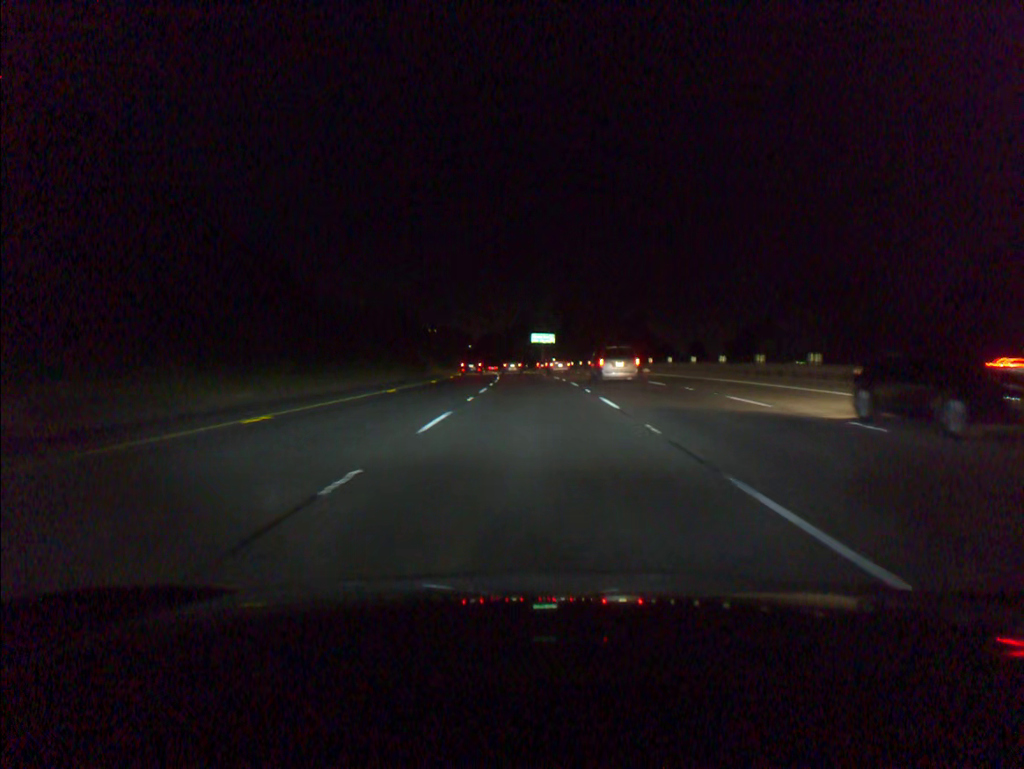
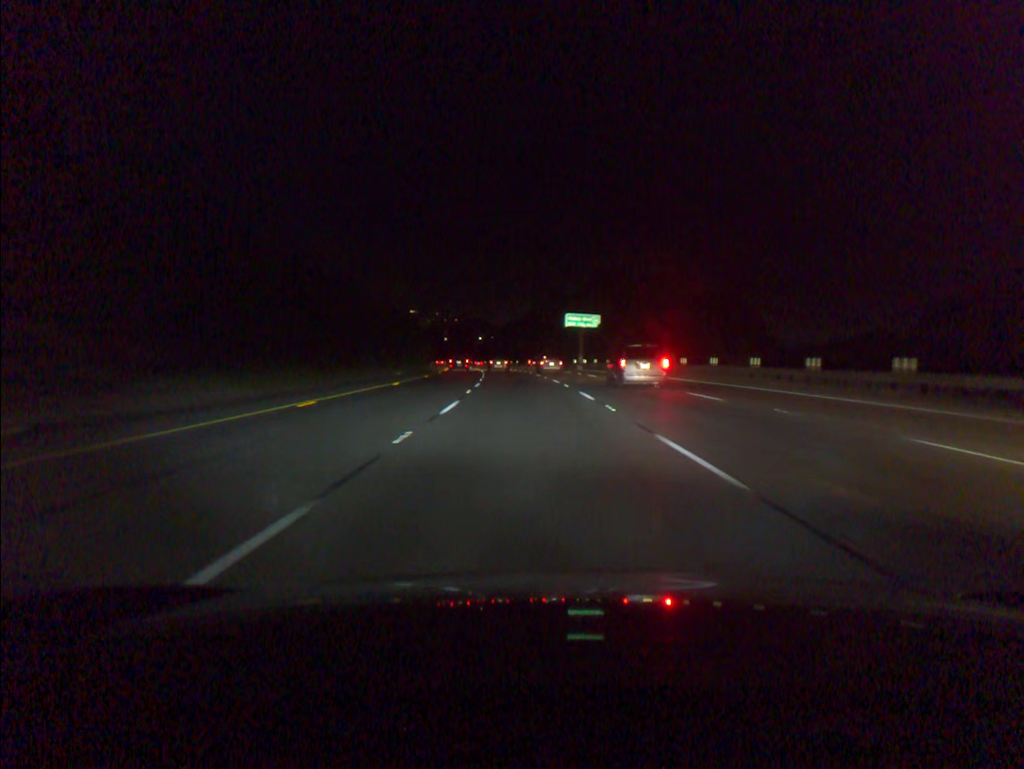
(-0.6, +54.6) m; -2°
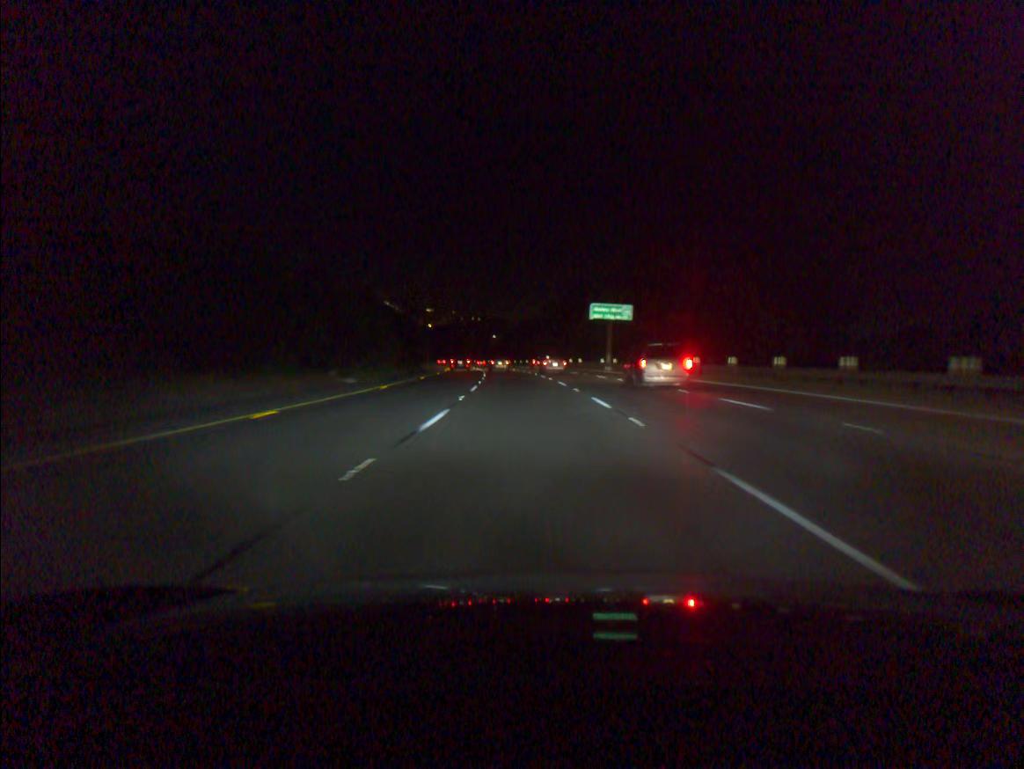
(-0.2, +18.2) m; -1°
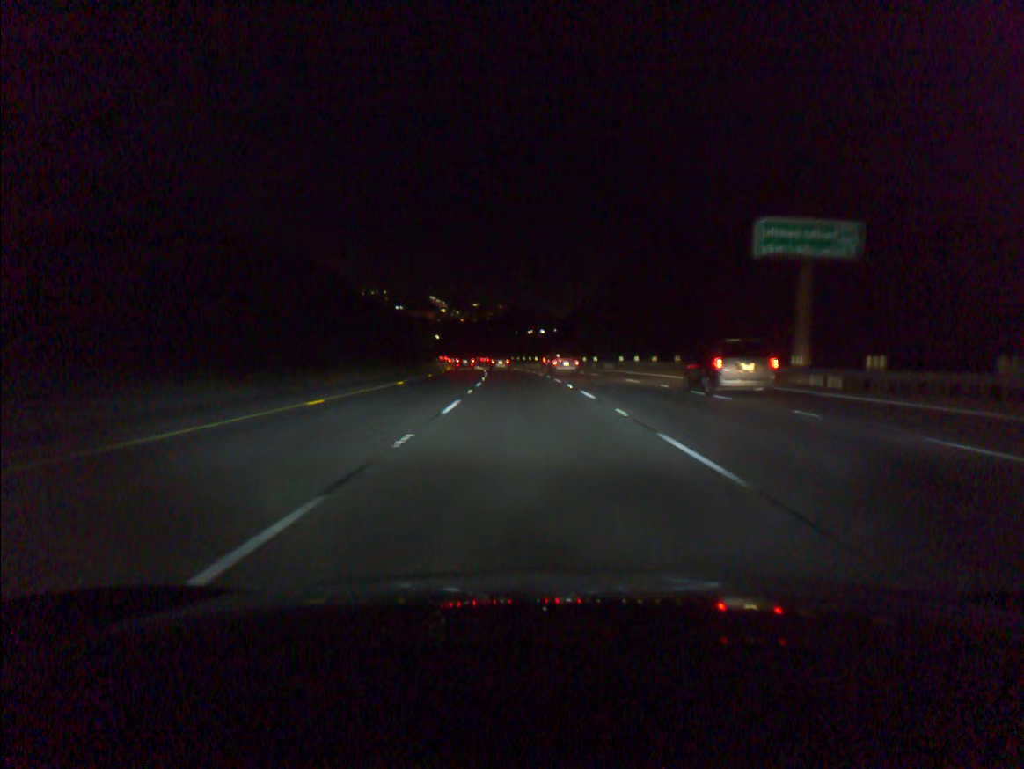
(-1.7, +54.7) m; -4°
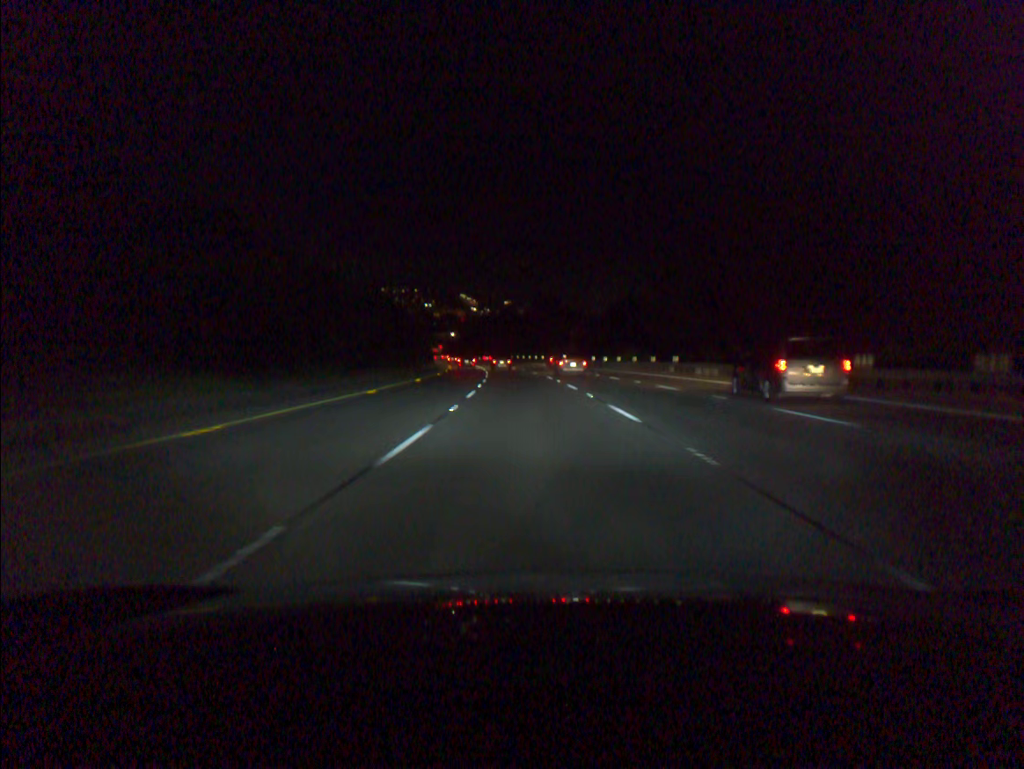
(-0.7, +36.7) m; -2°
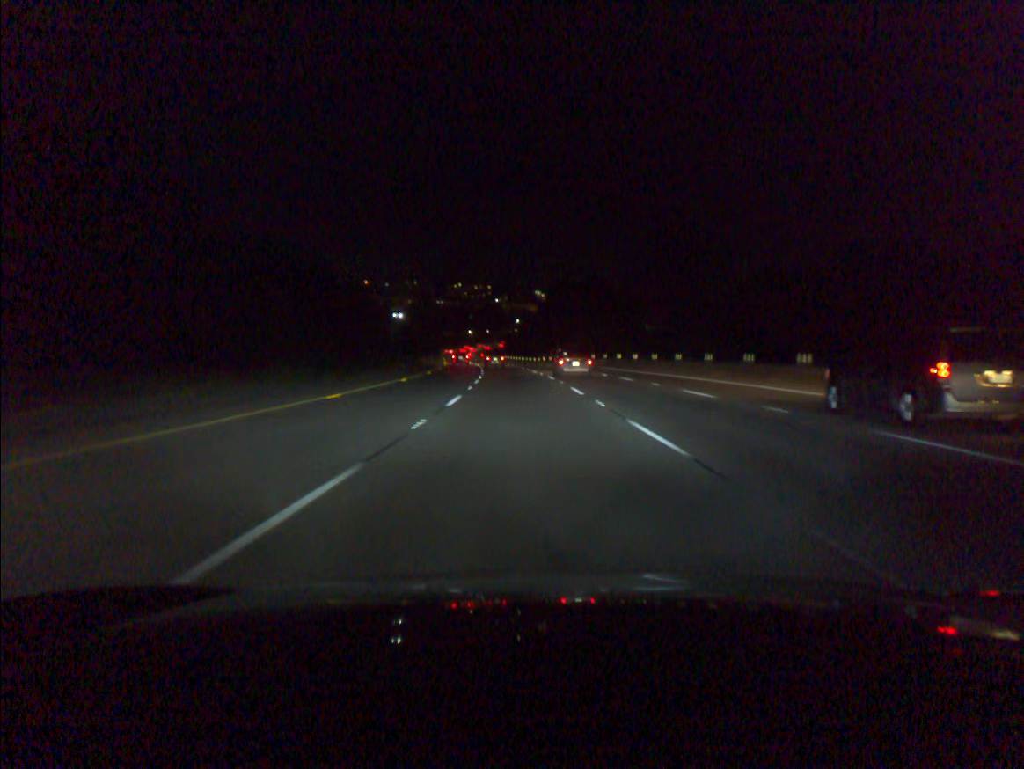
(-4.4, +92.5) m; -5°
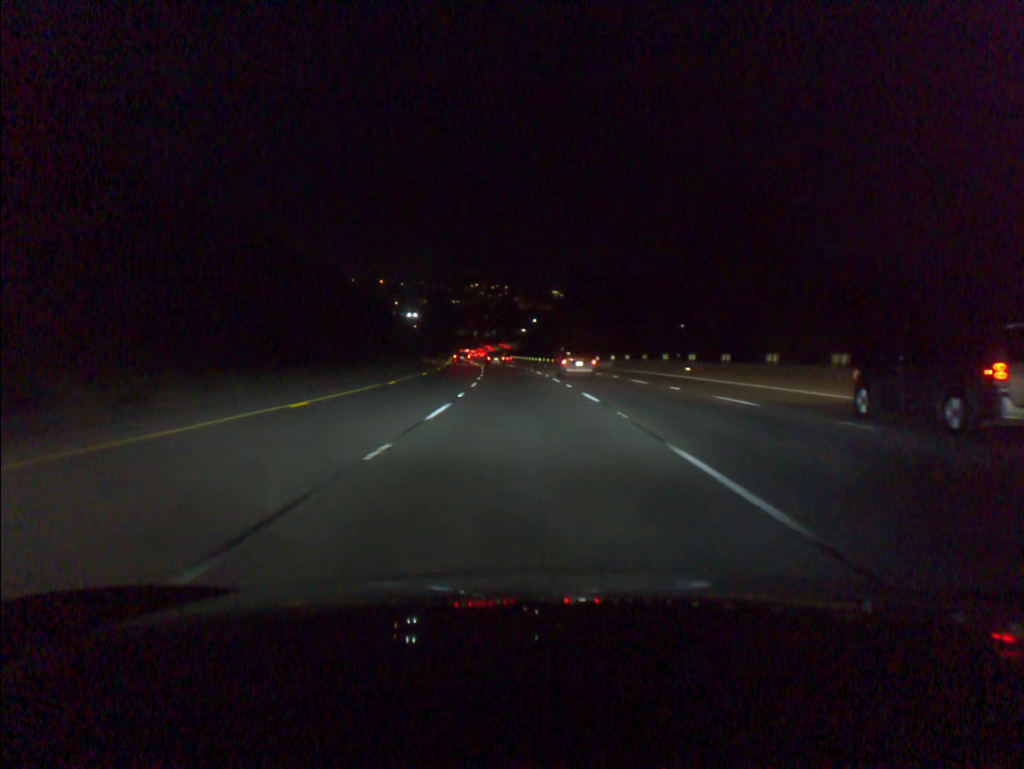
(-0.2, +18.7) m; -1°
